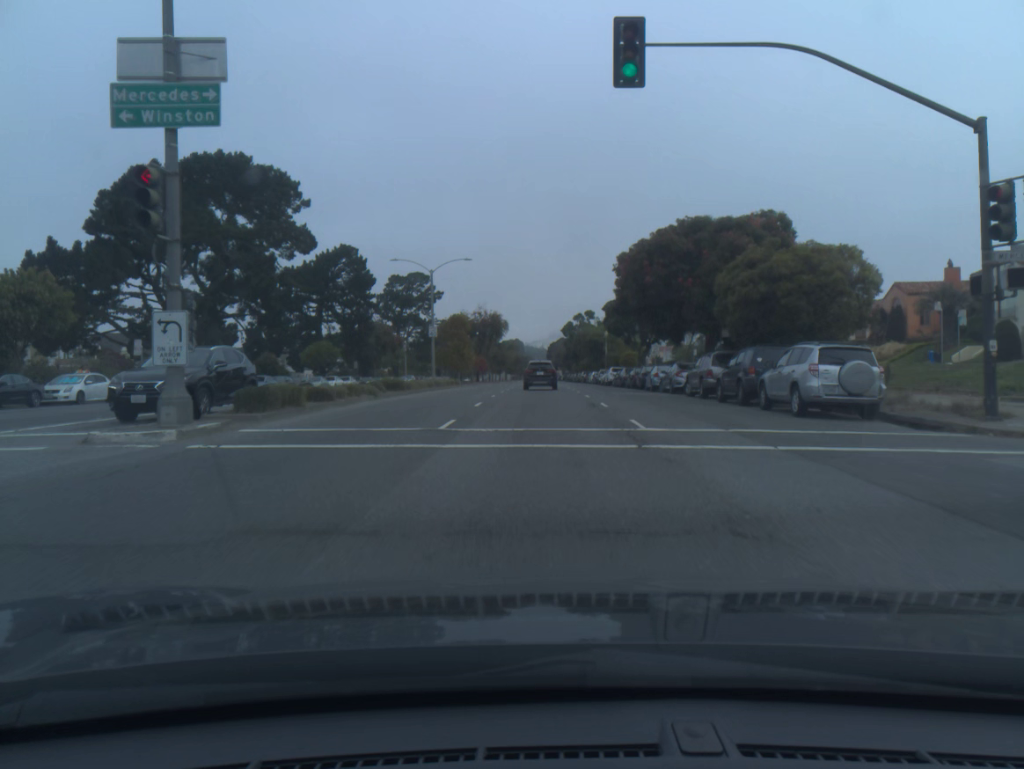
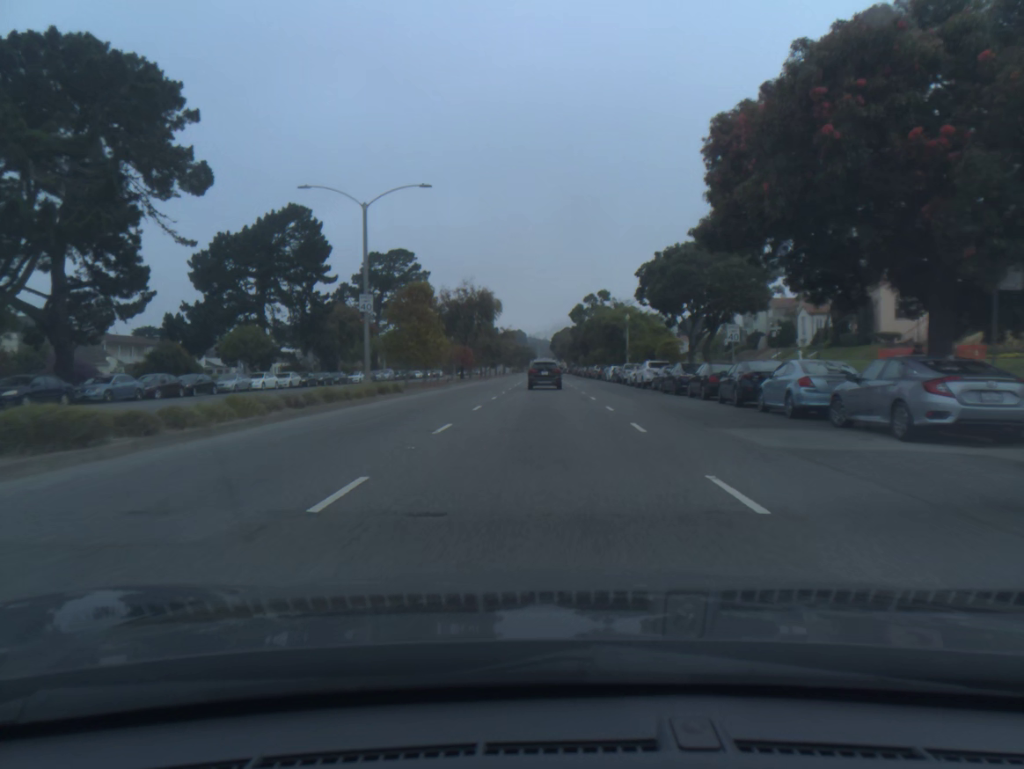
(0.0, +22.6) m; 0°
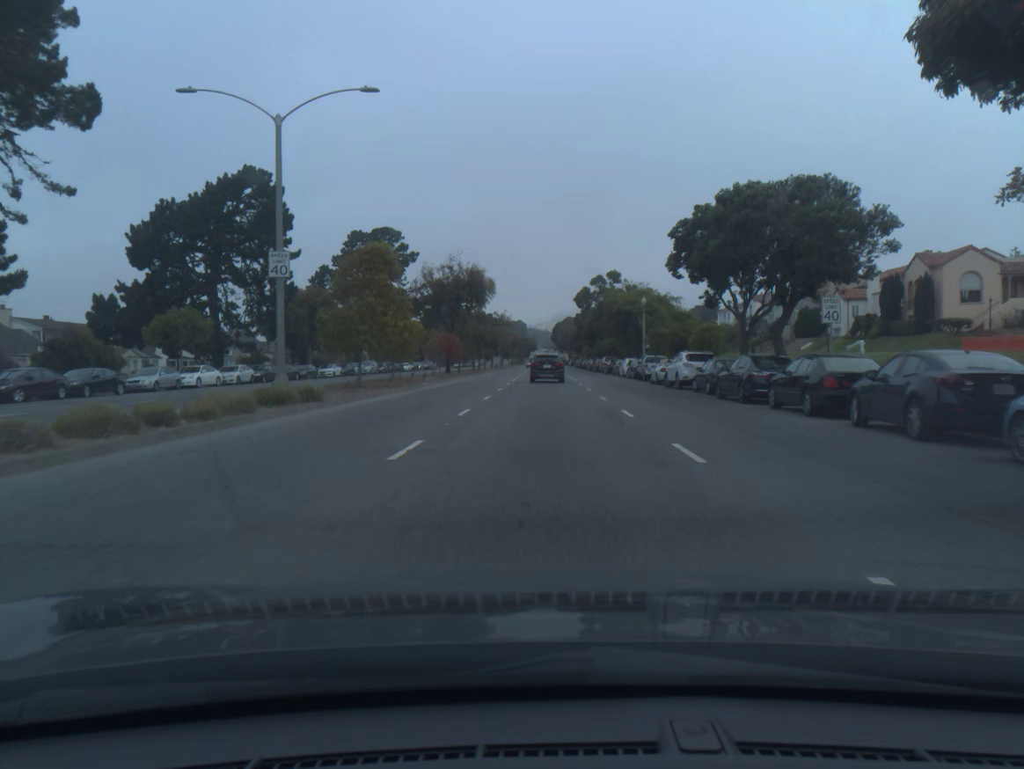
(0.0, +11.3) m; 0°
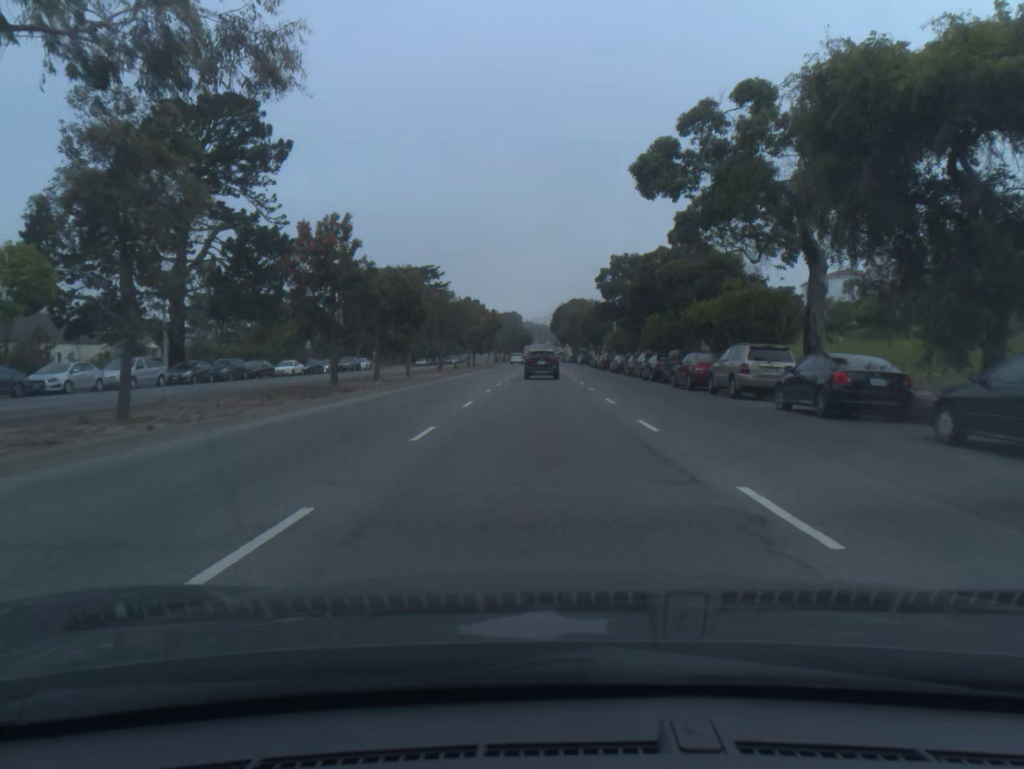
(+0.2, +56.0) m; 0°
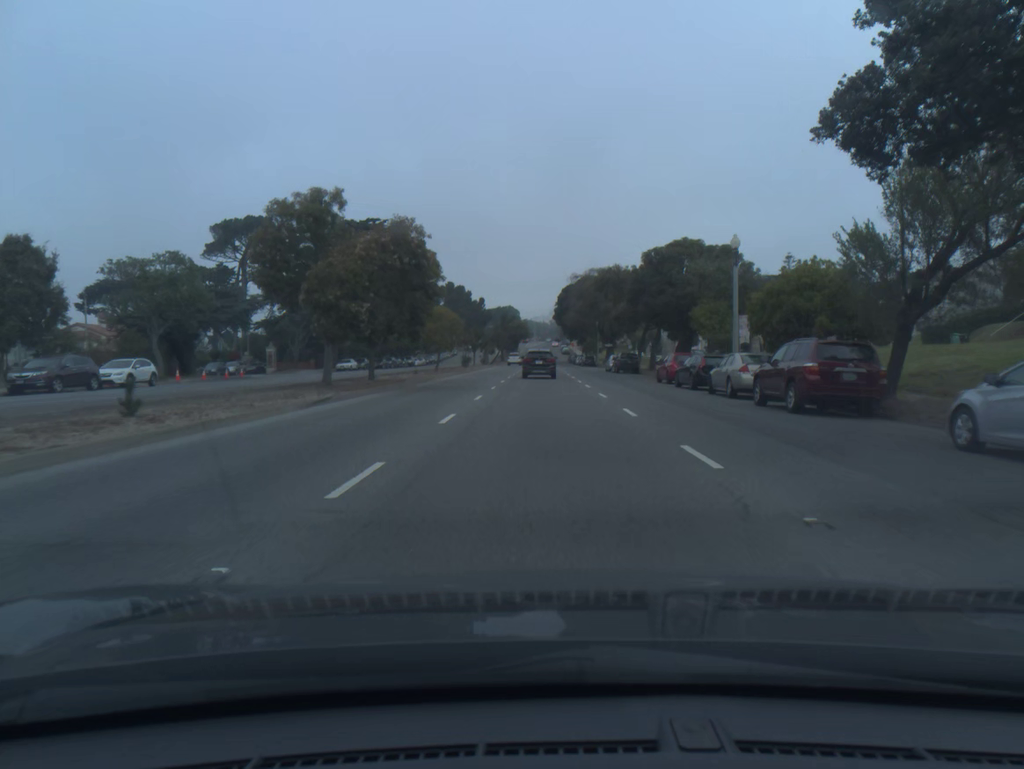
(-0.1, +54.9) m; 0°
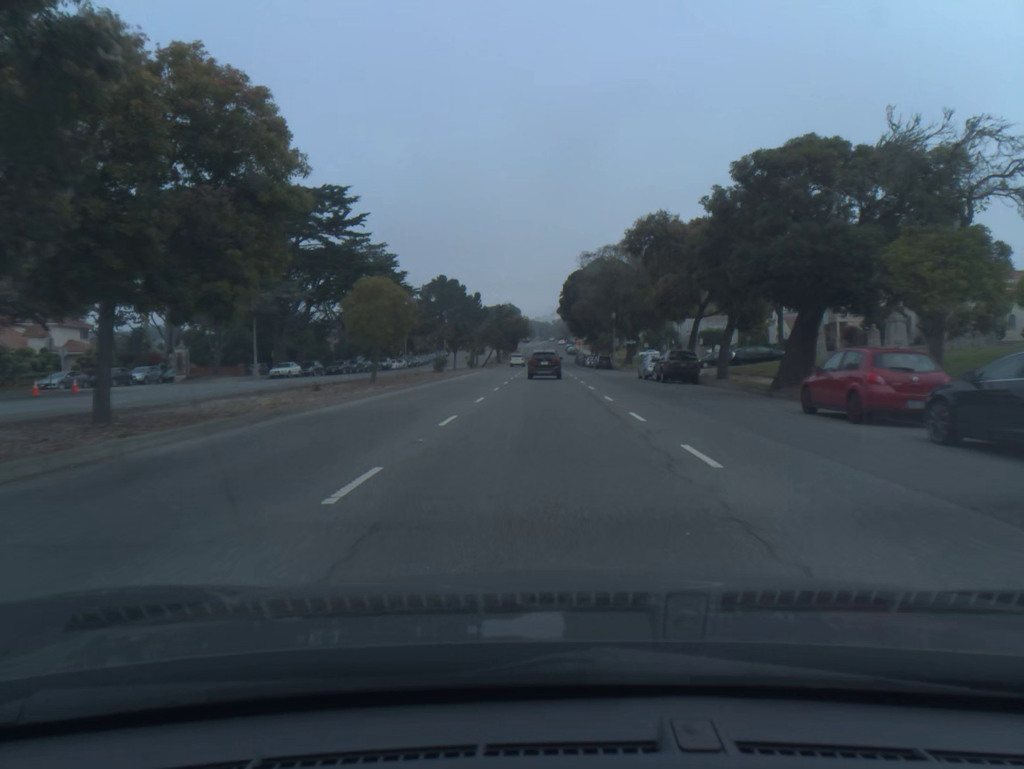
(0.0, +22.0) m; 0°
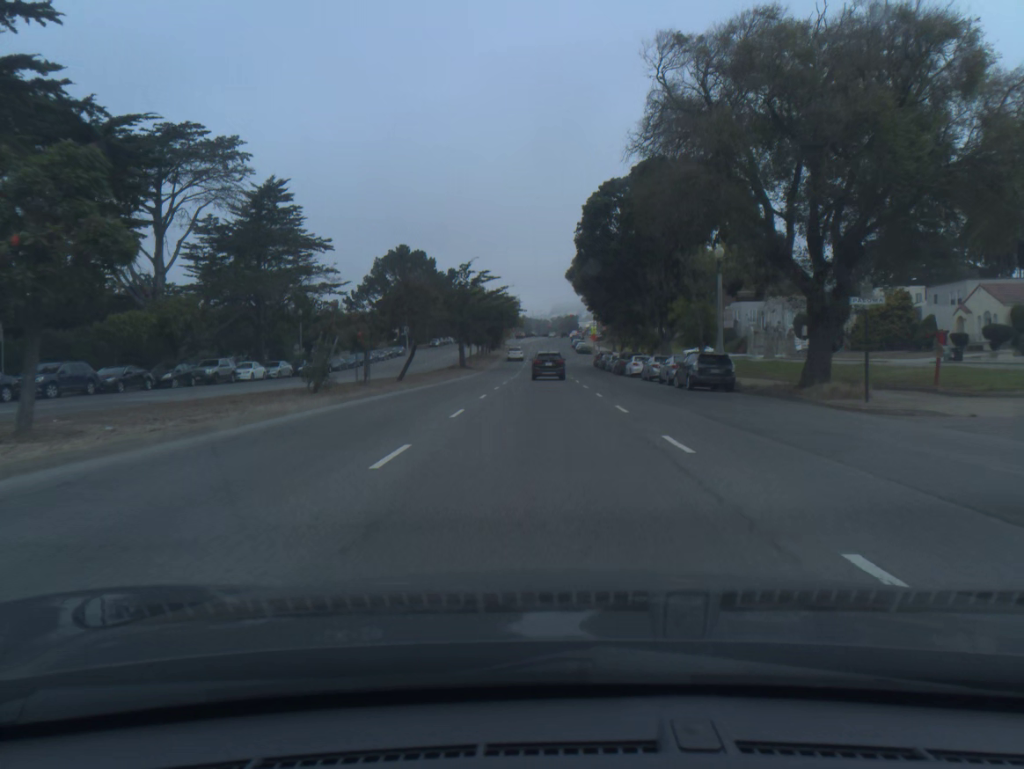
(+0.1, +55.6) m; 0°
